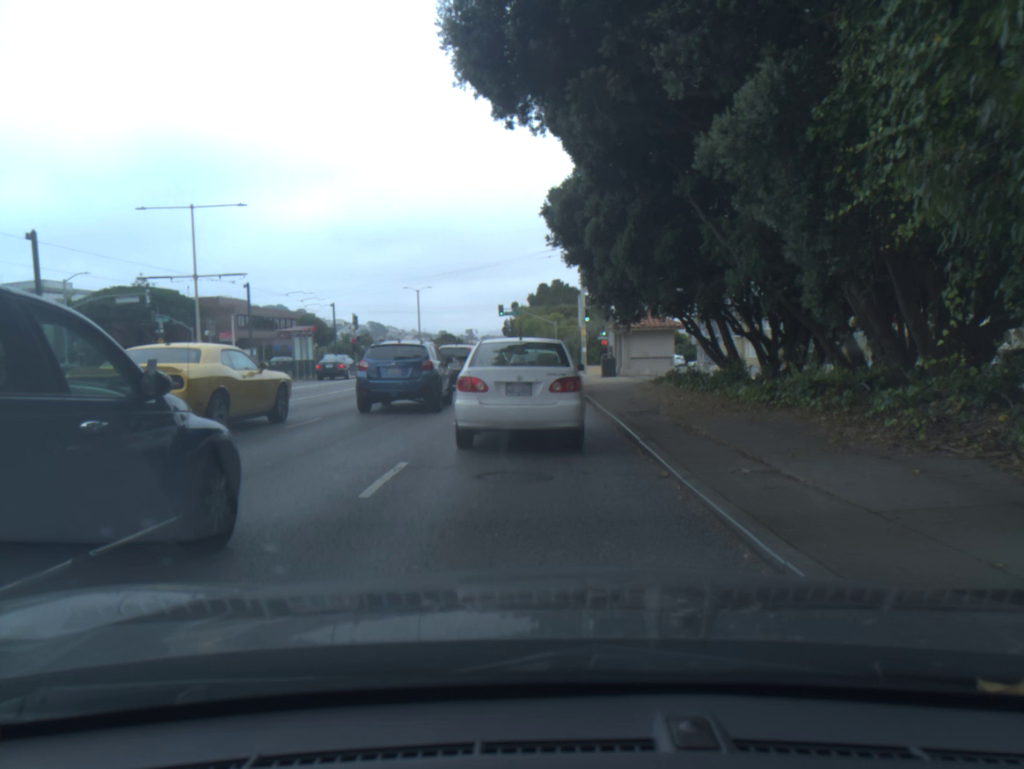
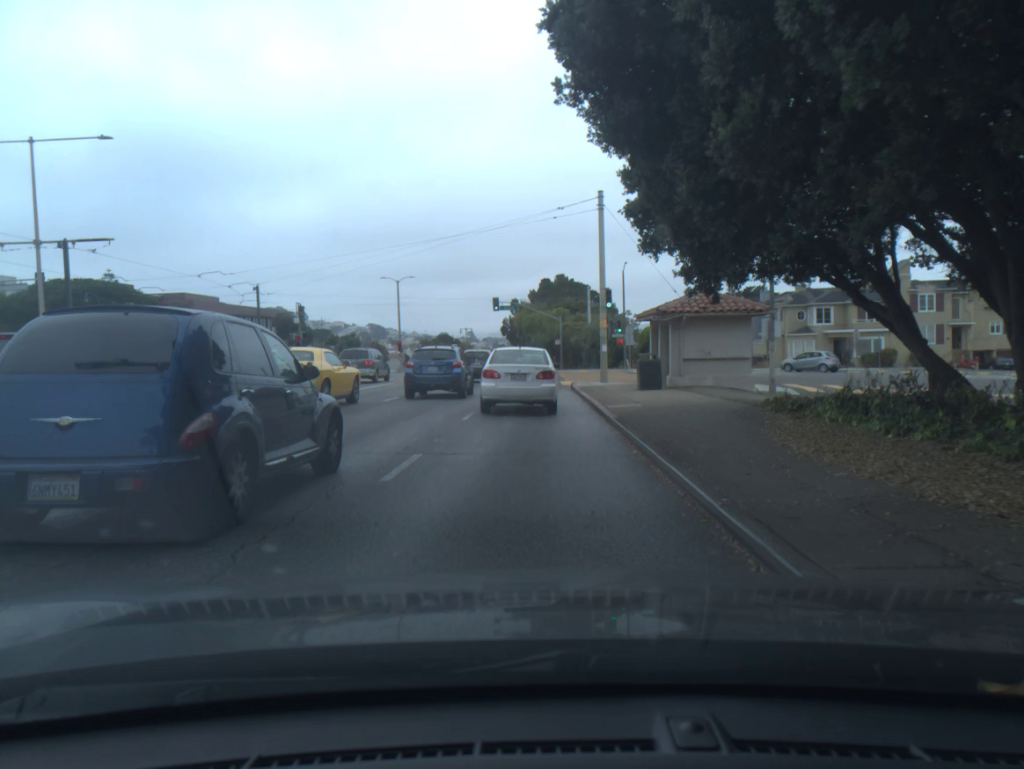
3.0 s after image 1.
(0.0, +13.6) m; 0°
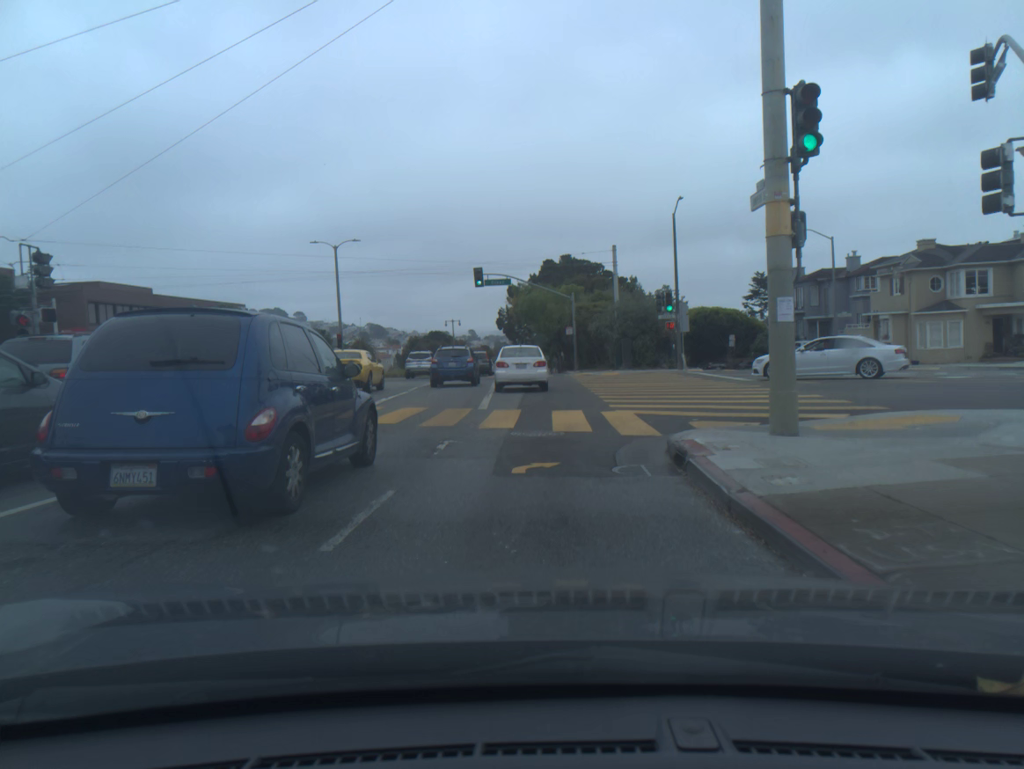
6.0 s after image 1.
(+0.4, +24.0) m; +2°
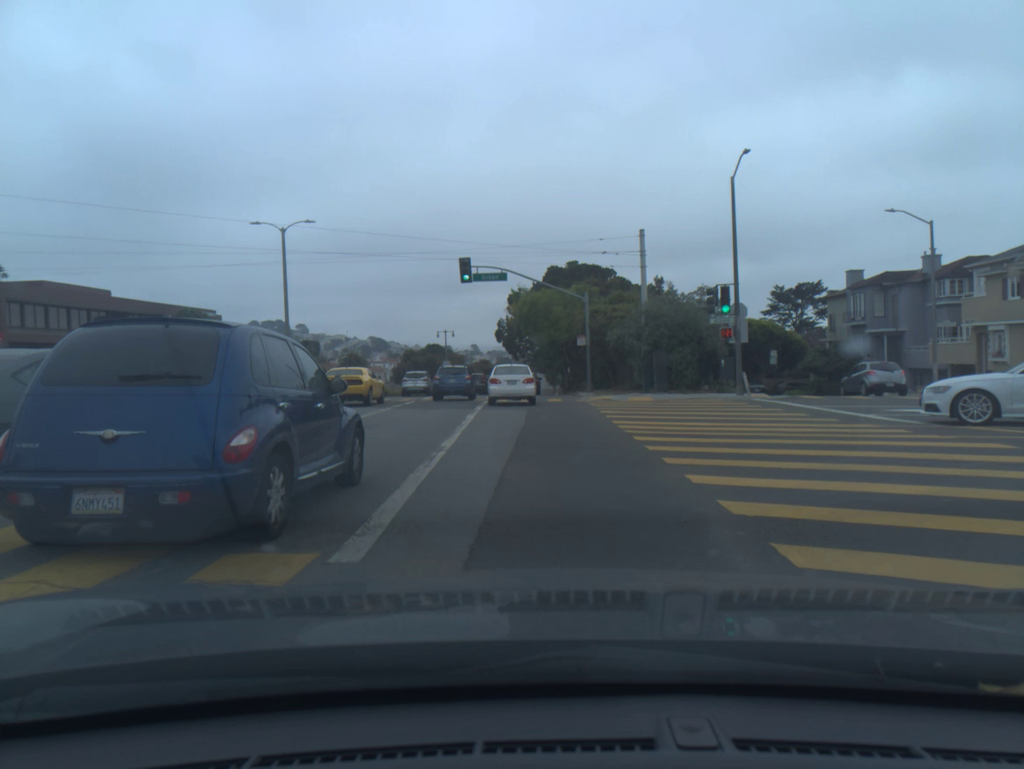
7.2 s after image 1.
(0.0, +12.1) m; 0°
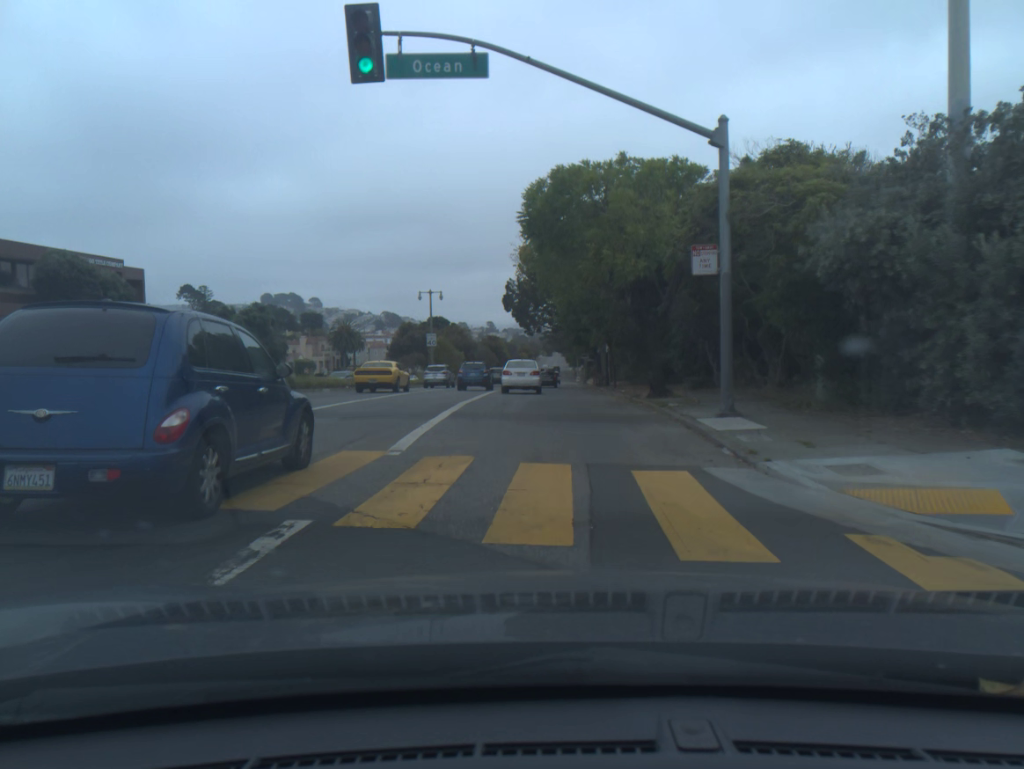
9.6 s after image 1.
(-0.2, +27.4) m; -1°
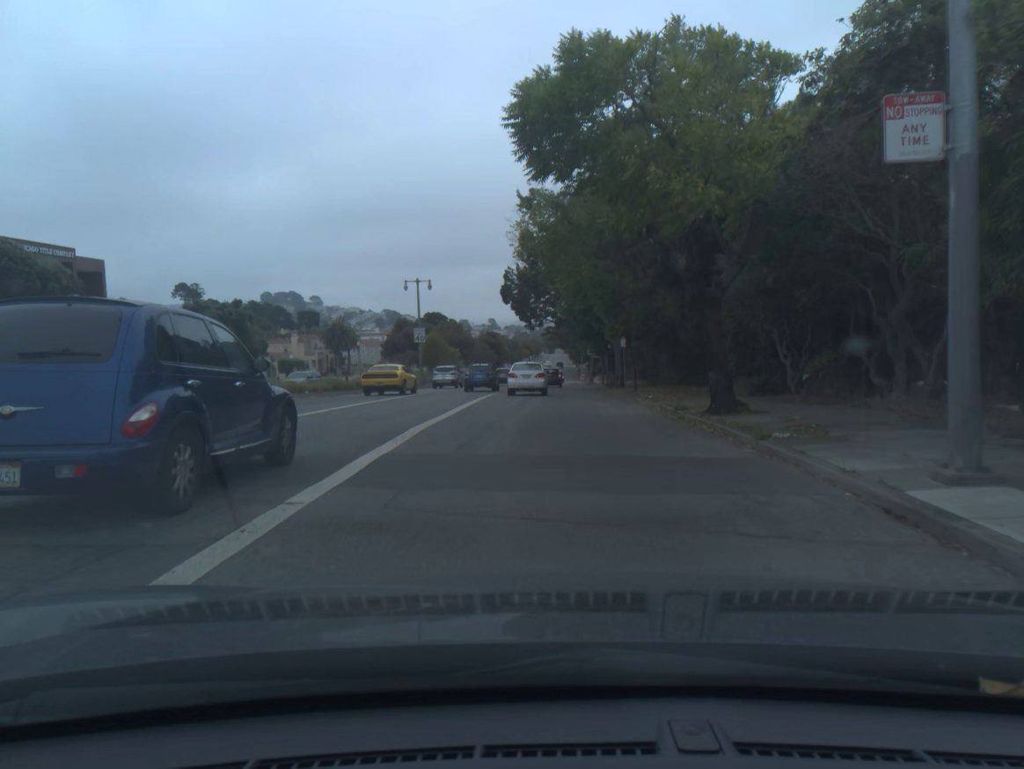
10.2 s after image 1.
(0.0, +7.9) m; 0°
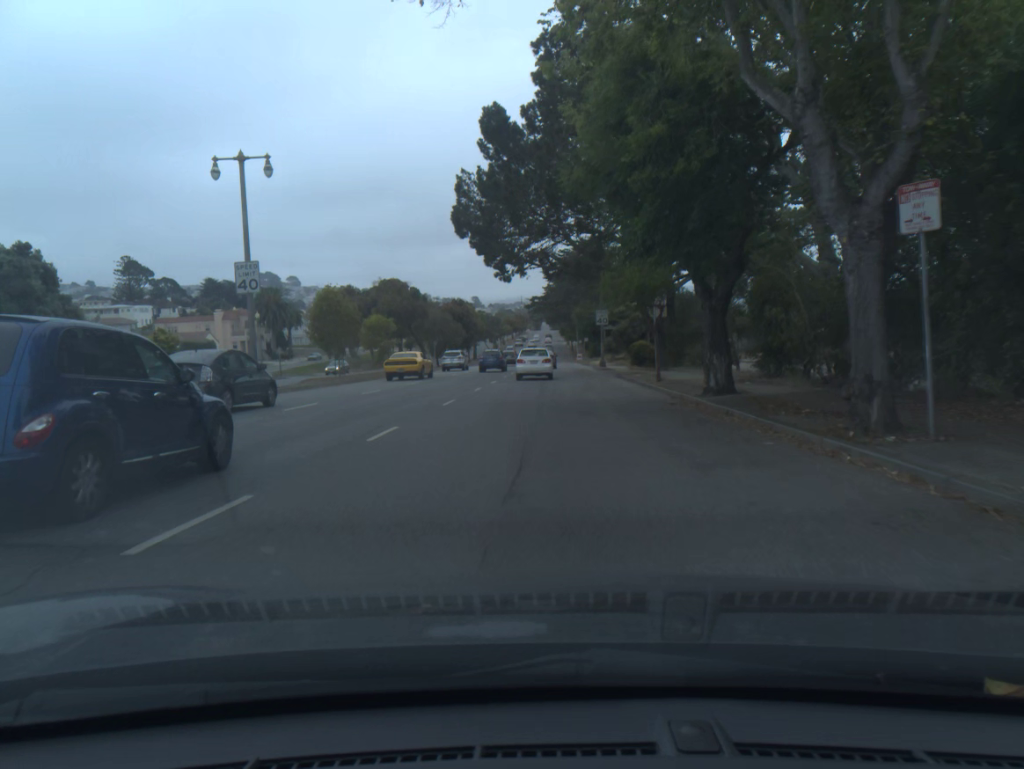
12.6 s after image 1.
(+0.2, +34.2) m; +1°
